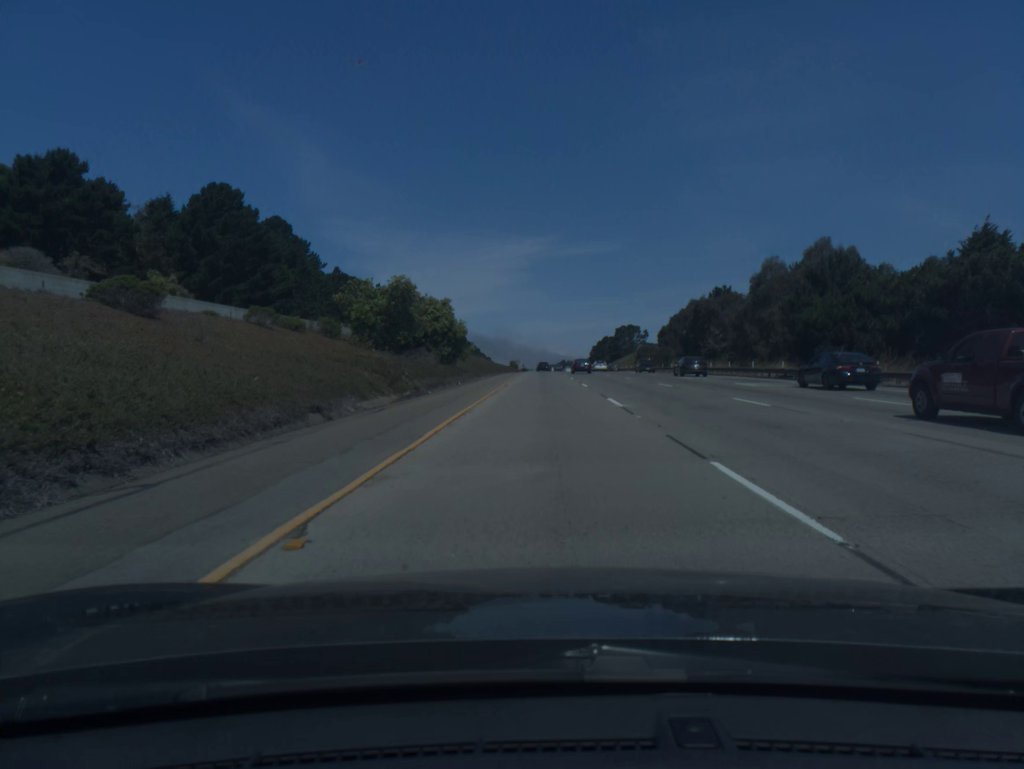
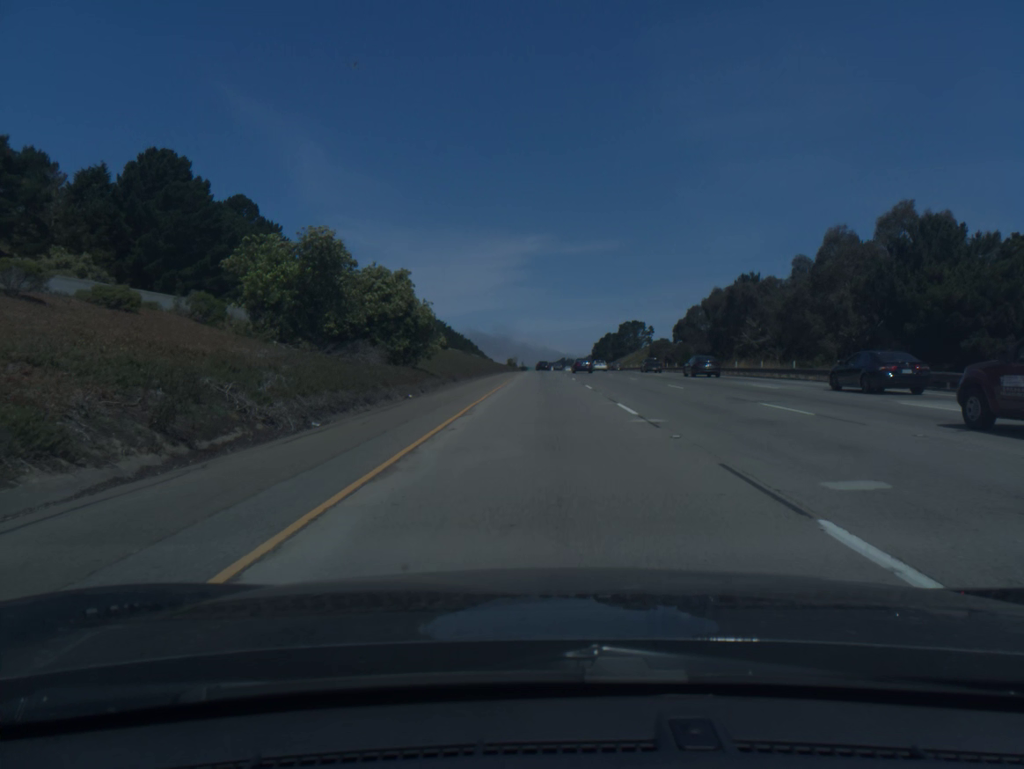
(0.0, +17.6) m; 0°
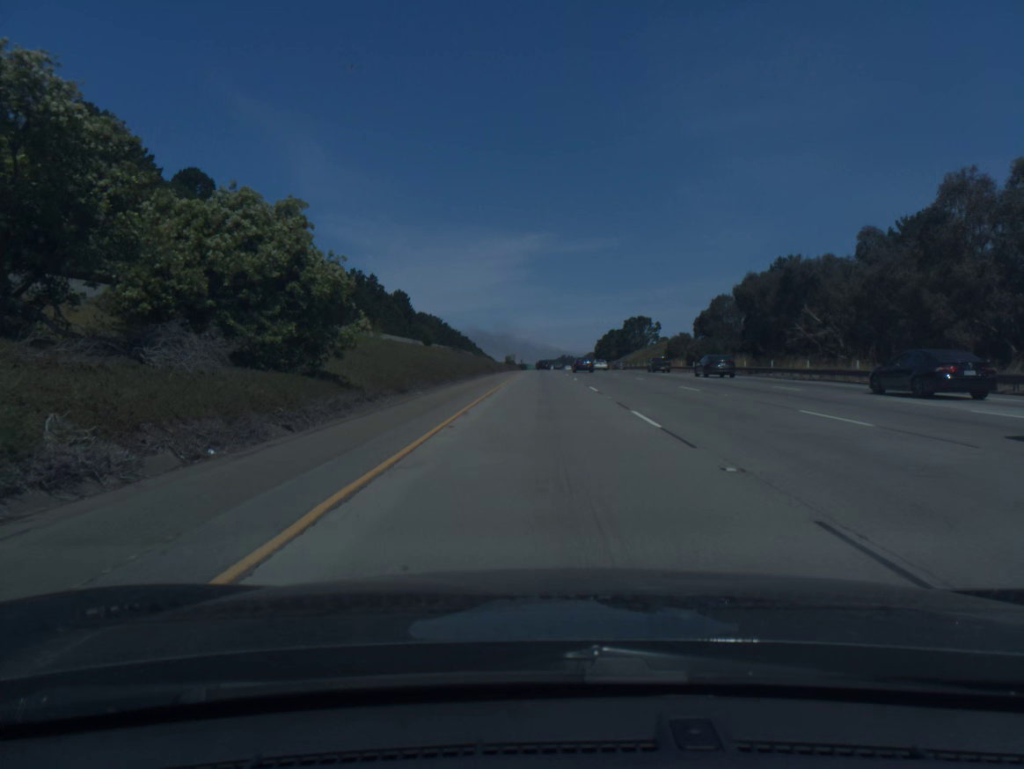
(0.0, +17.8) m; 0°
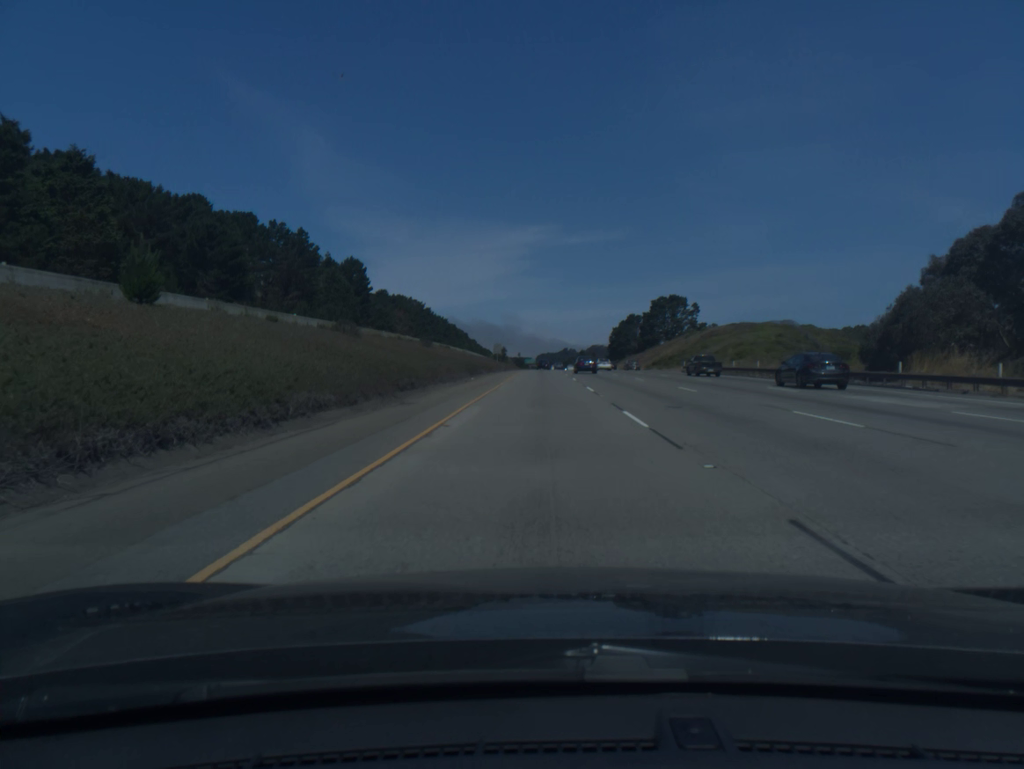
(+0.1, +72.7) m; 0°
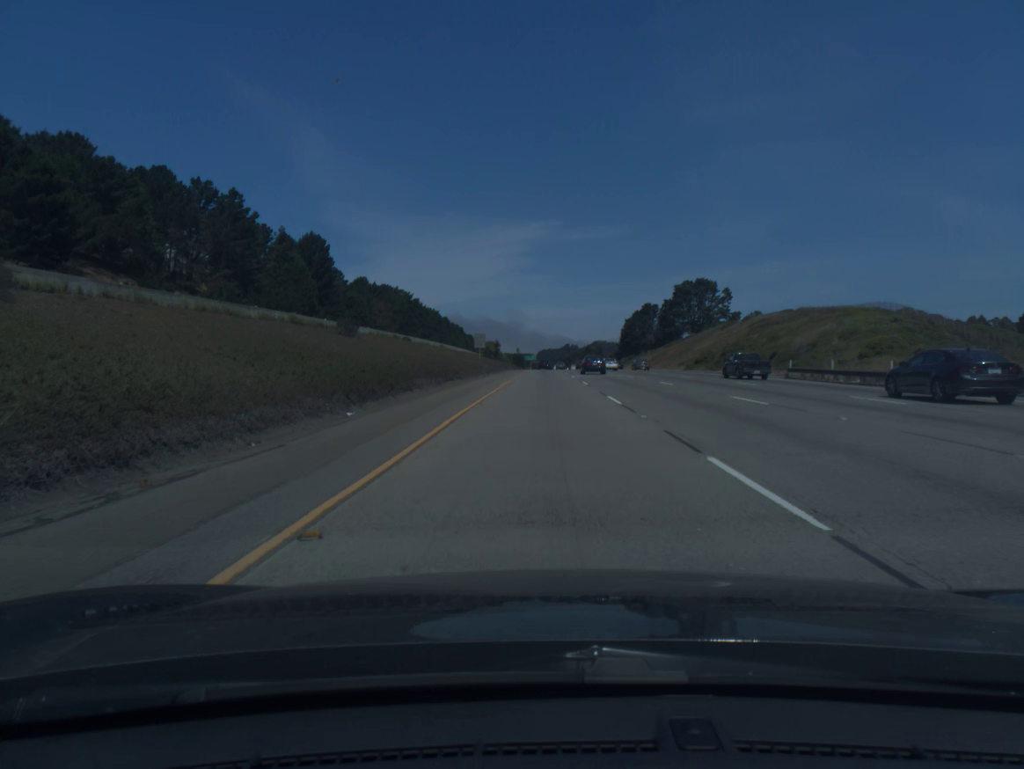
(0.0, +37.3) m; 0°
